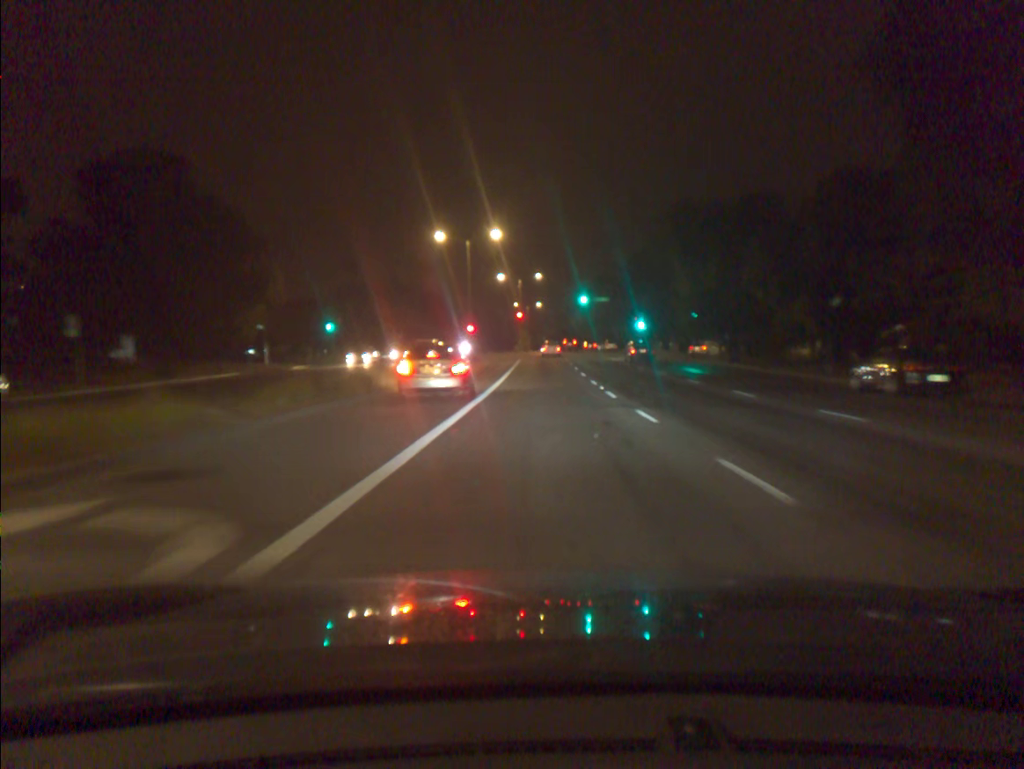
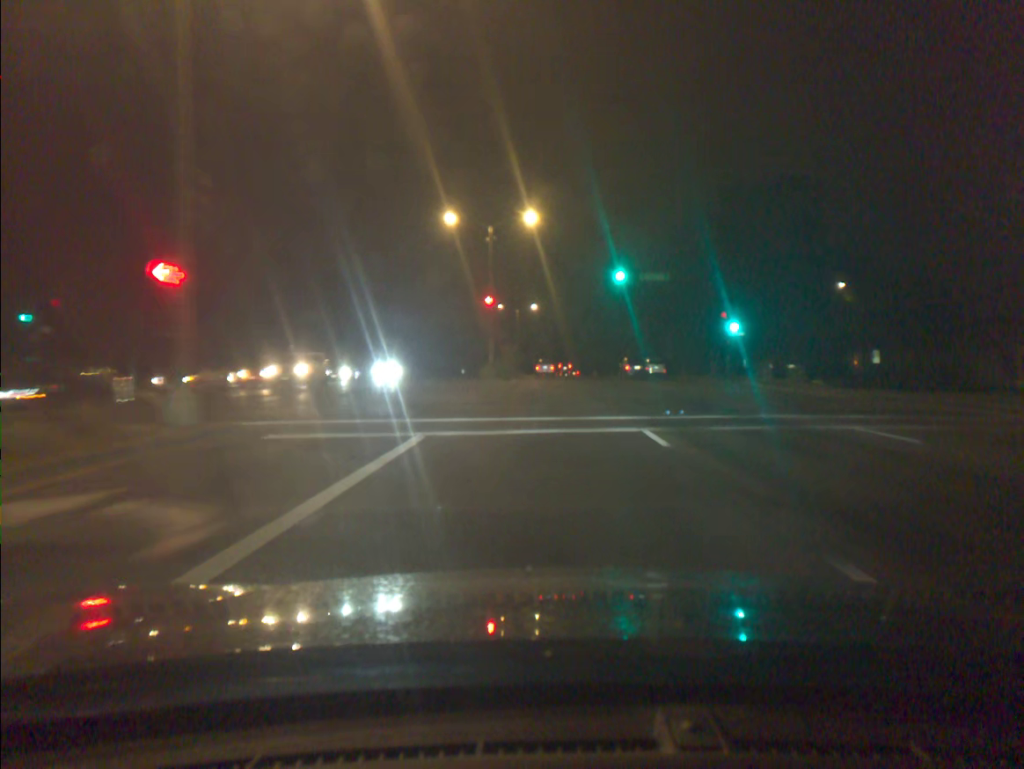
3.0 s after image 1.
(+0.1, +48.1) m; 0°
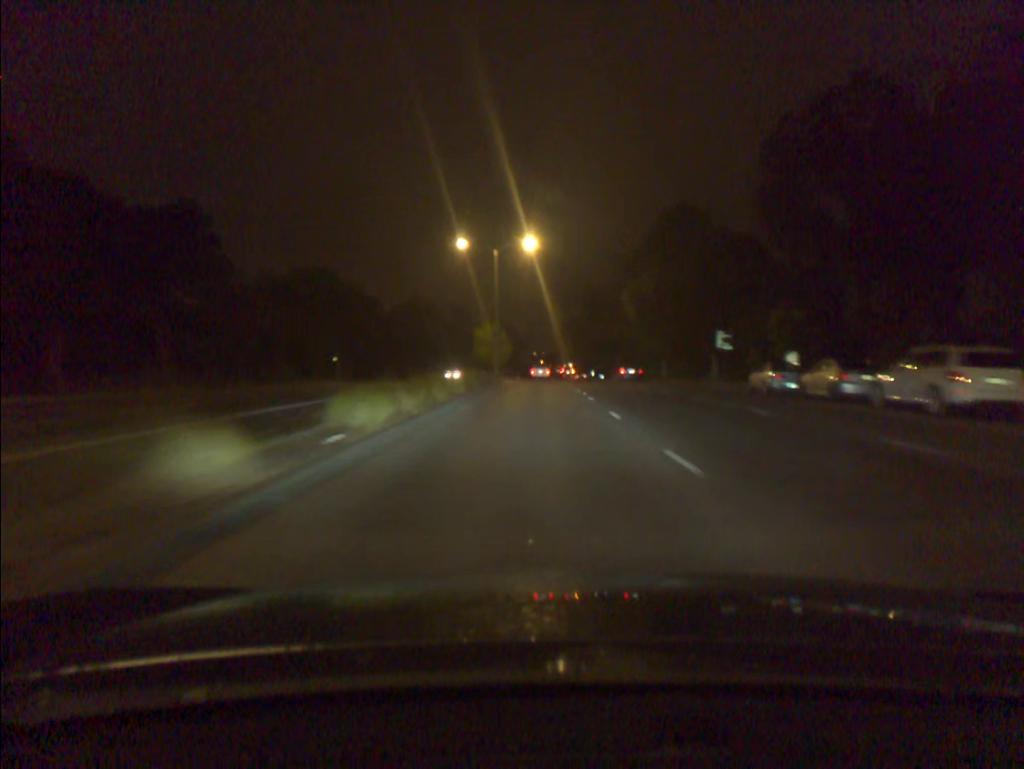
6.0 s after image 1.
(+0.1, +50.9) m; 0°
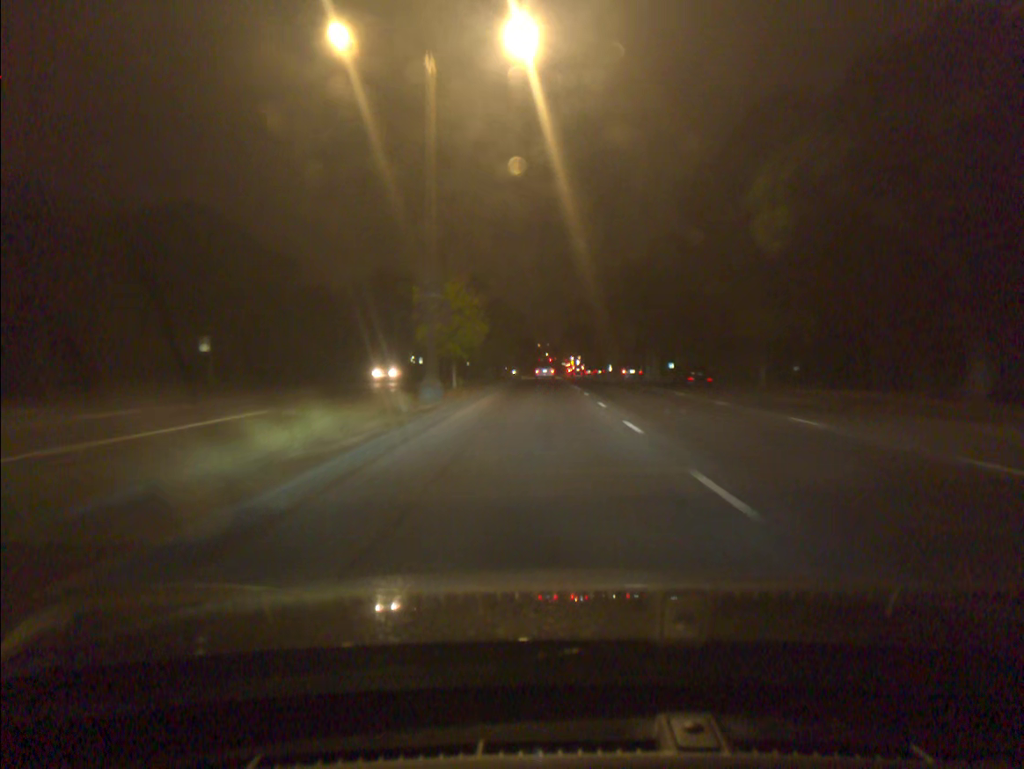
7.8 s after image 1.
(0.0, +31.4) m; 0°
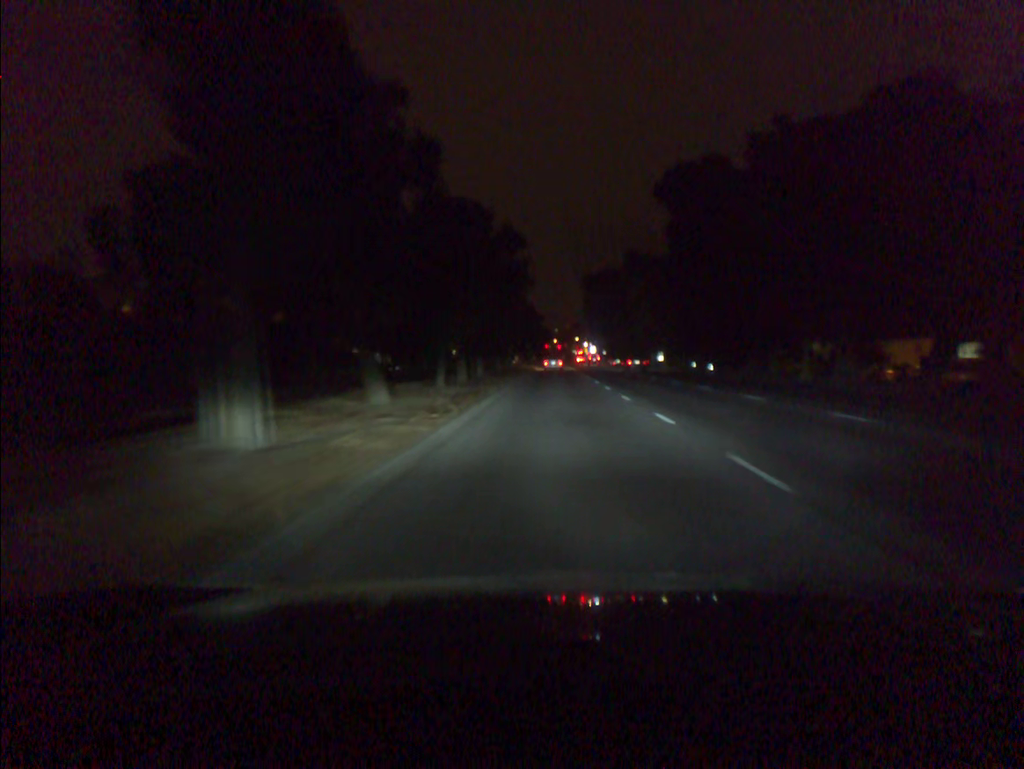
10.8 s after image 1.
(-0.3, +50.8) m; -1°
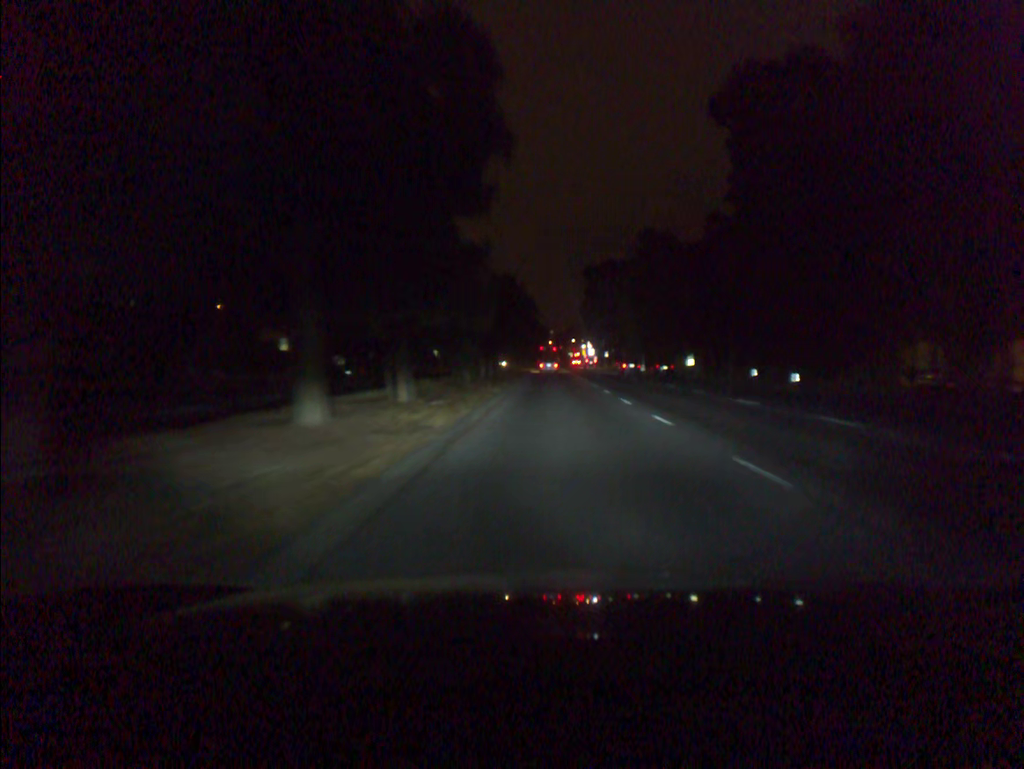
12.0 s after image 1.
(+0.1, +20.6) m; +1°
